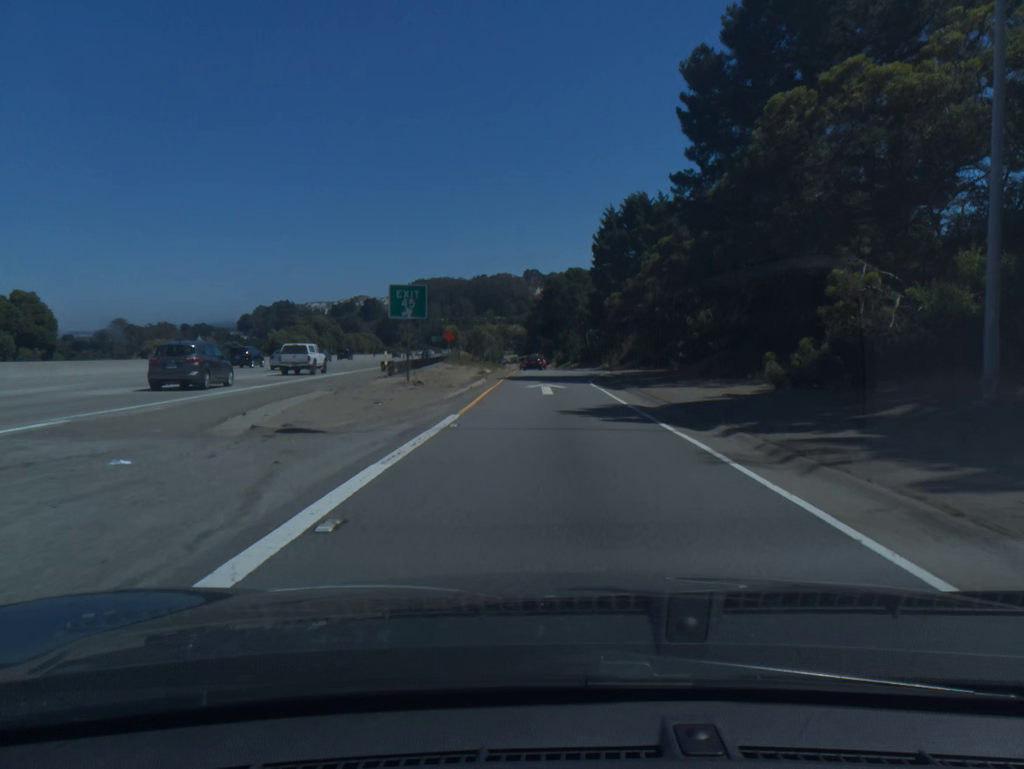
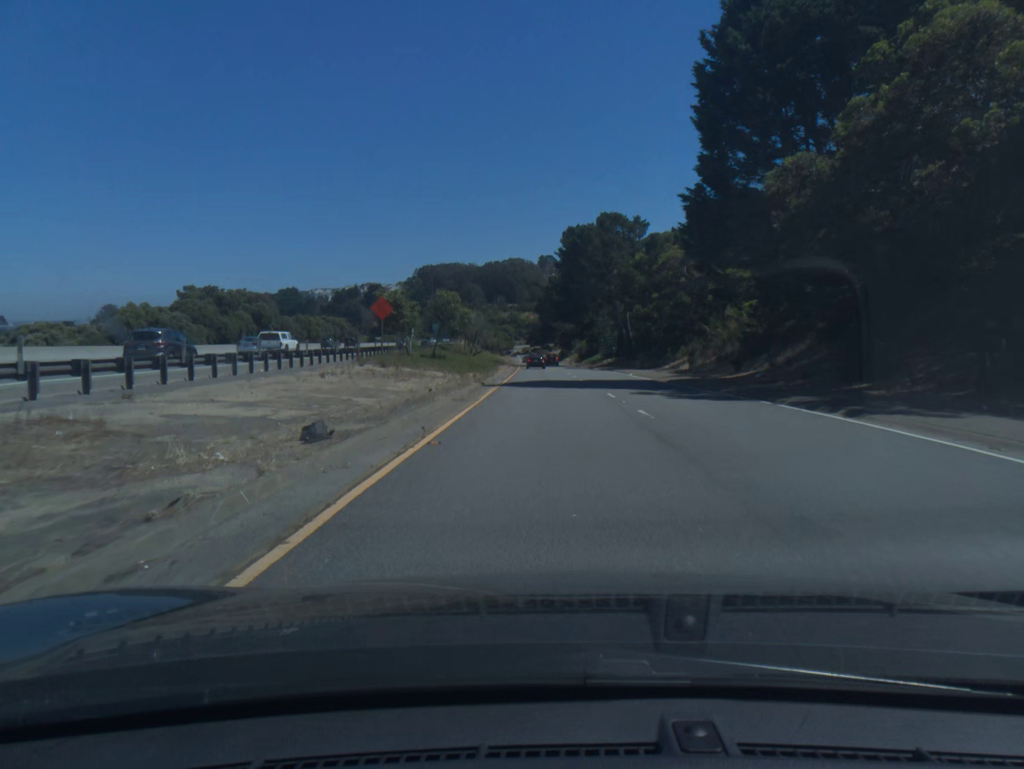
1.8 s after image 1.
(-0.3, +50.4) m; -1°
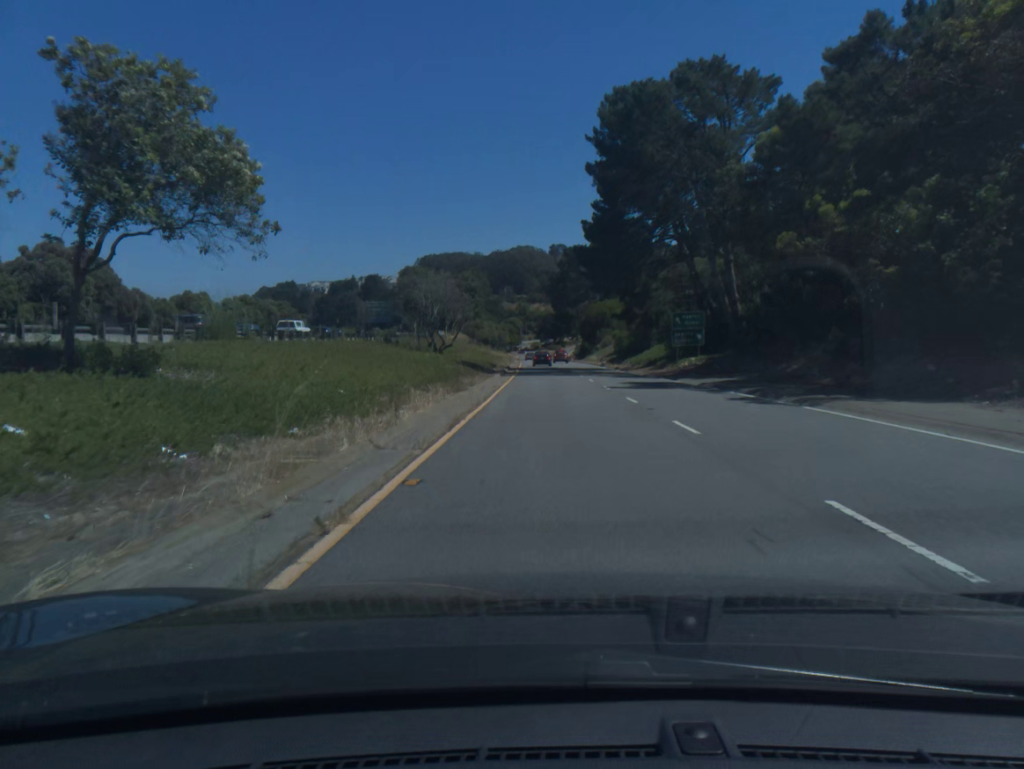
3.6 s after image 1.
(-0.4, +47.3) m; -1°
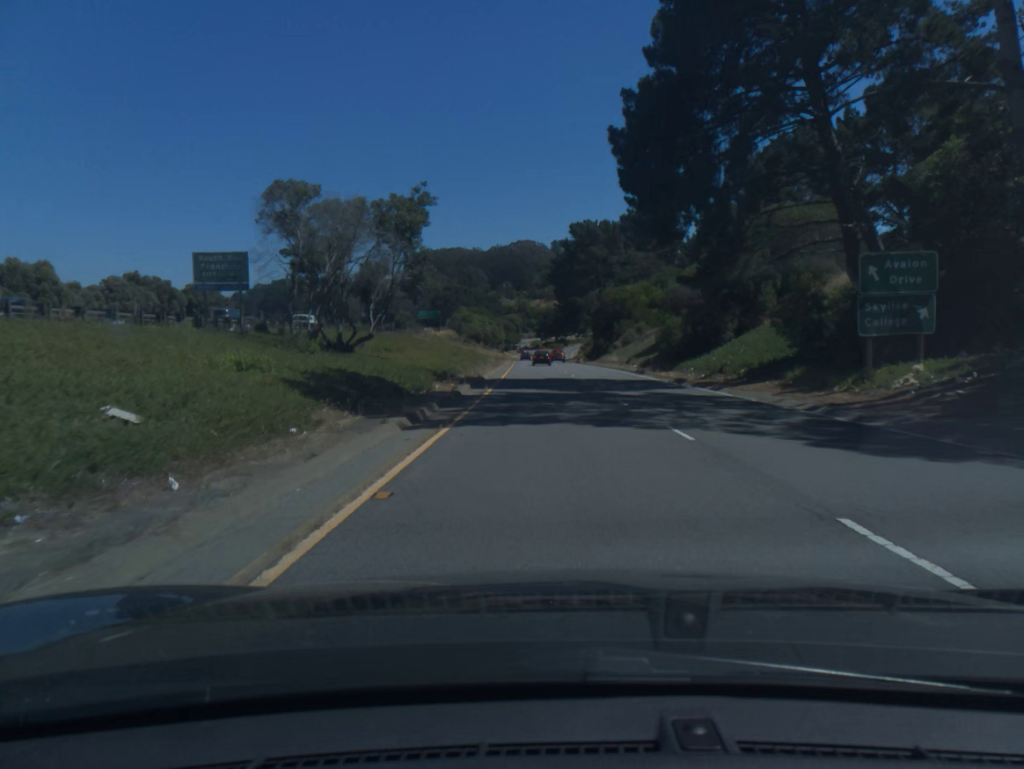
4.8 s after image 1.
(0.0, +30.2) m; 0°
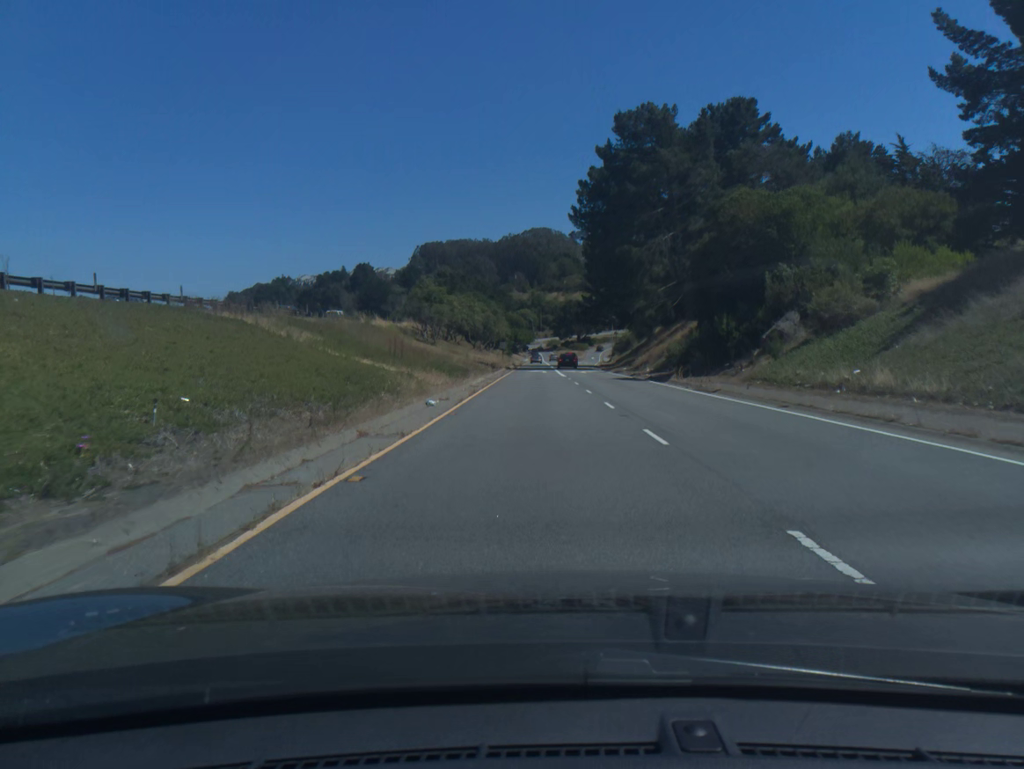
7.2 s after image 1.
(-0.5, +59.5) m; -1°
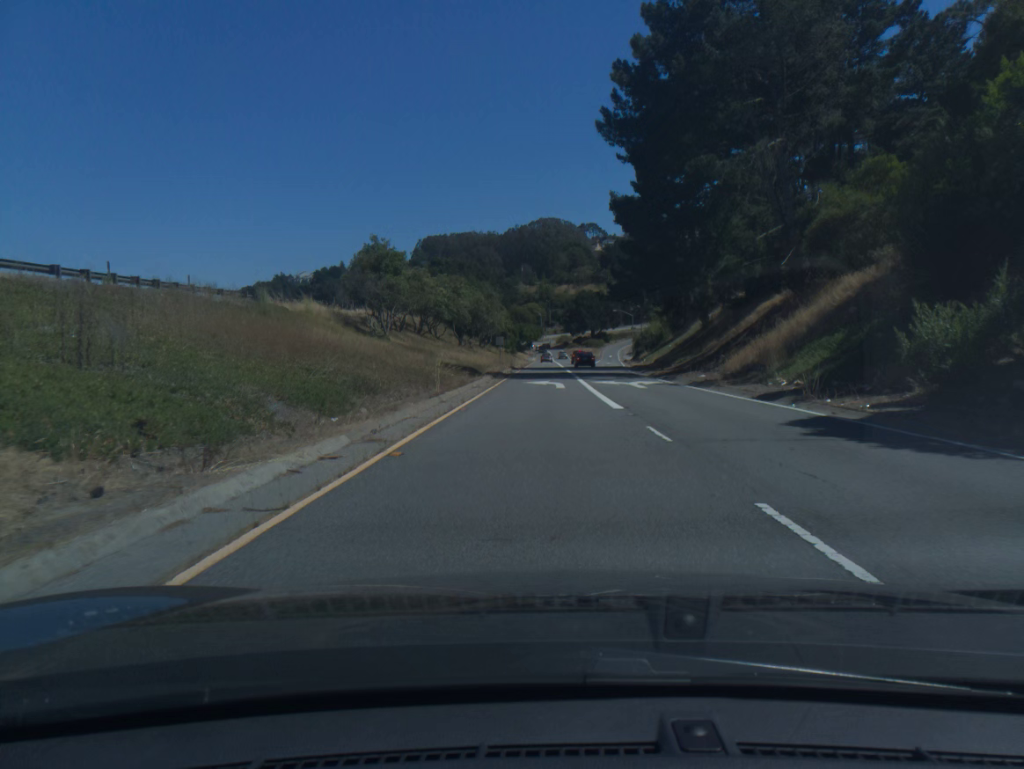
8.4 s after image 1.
(-0.2, +28.7) m; -1°
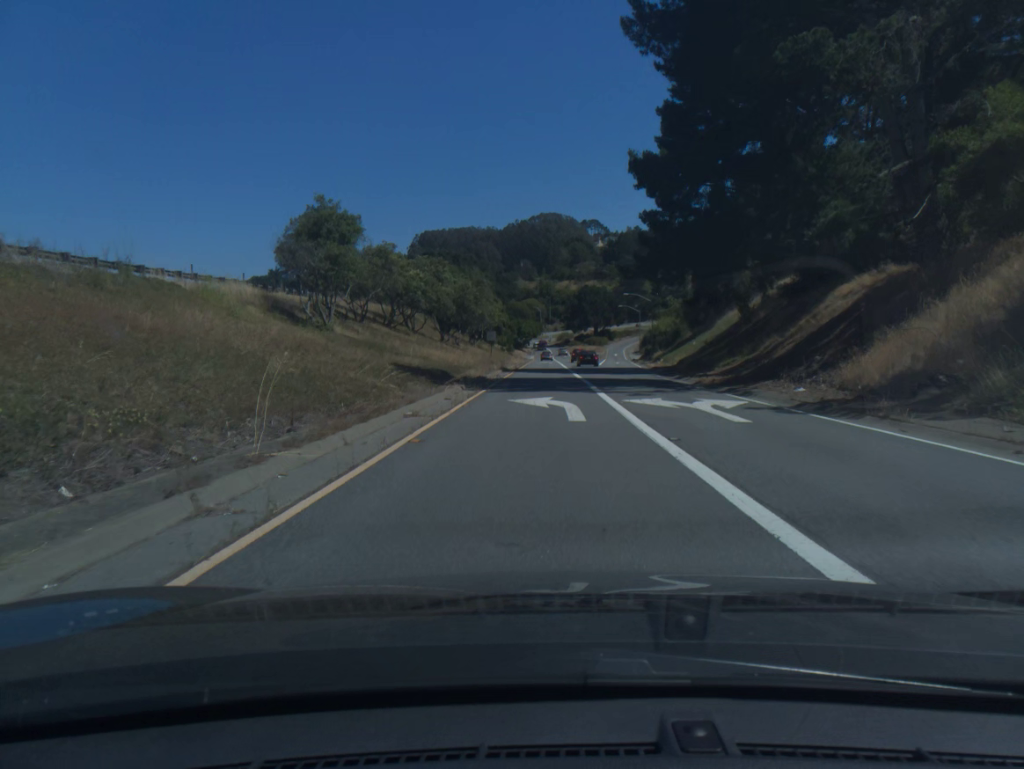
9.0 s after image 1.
(0.0, +14.0) m; 0°
